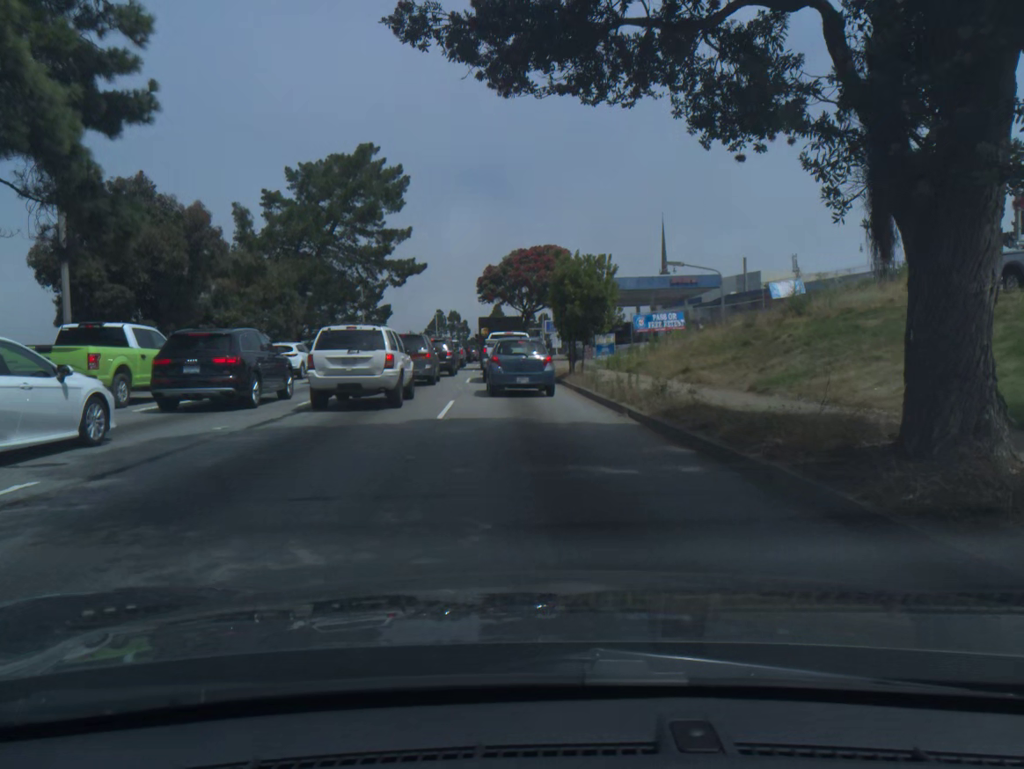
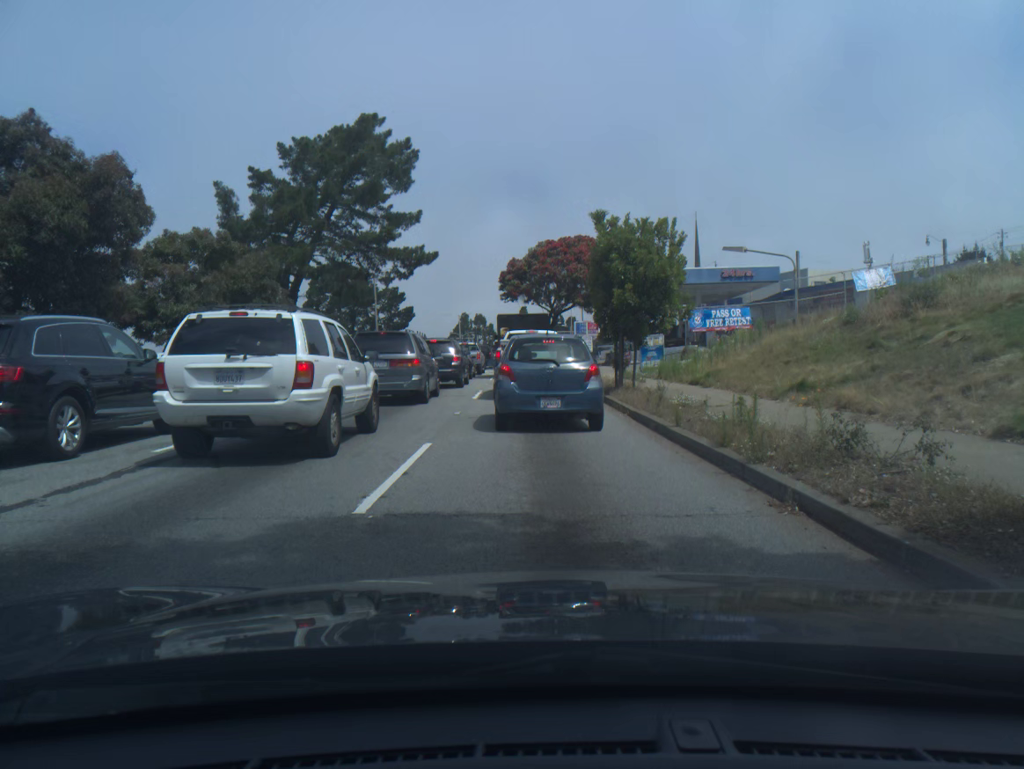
(-0.1, +7.8) m; 0°
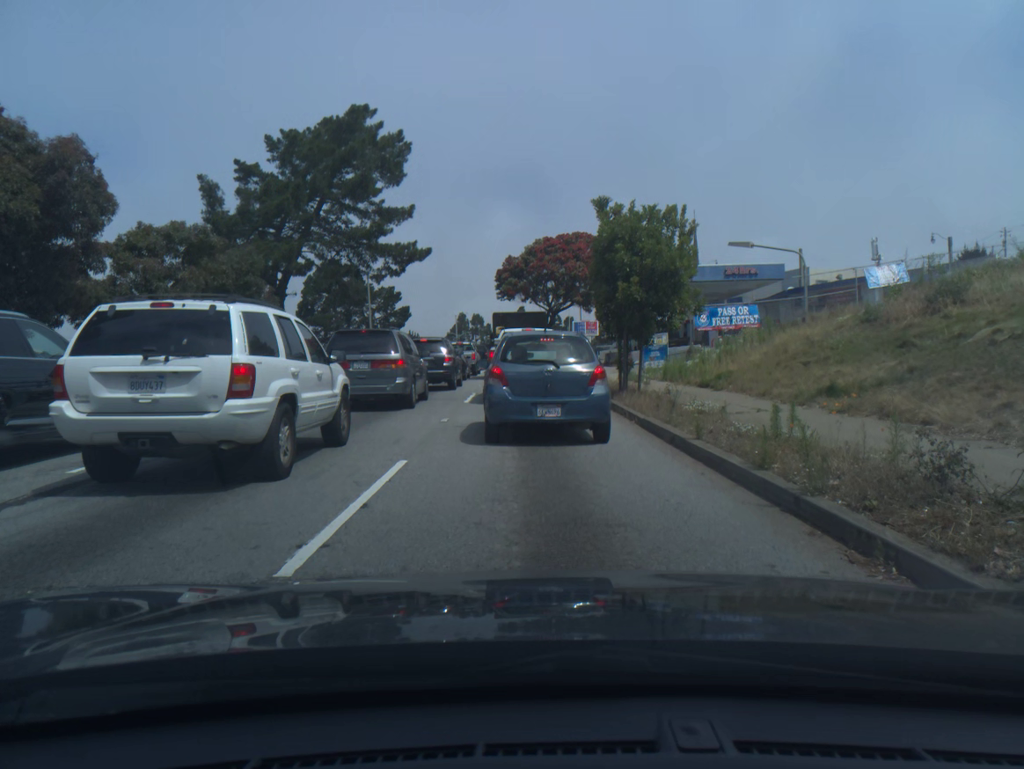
(0.0, +1.6) m; +1°
